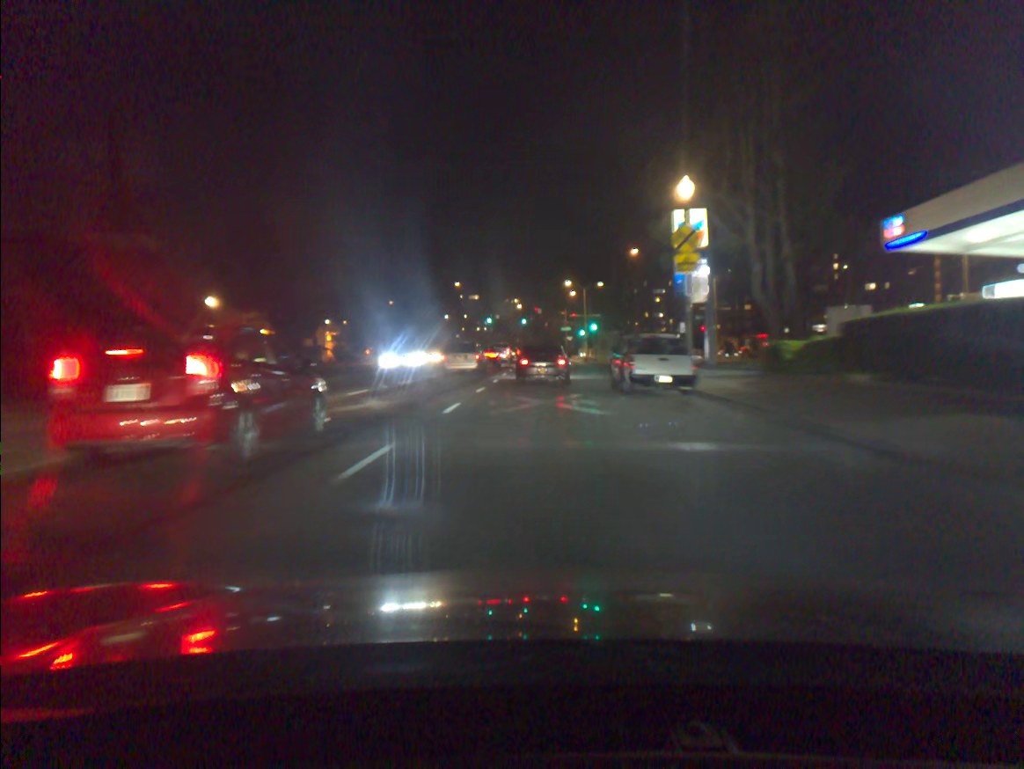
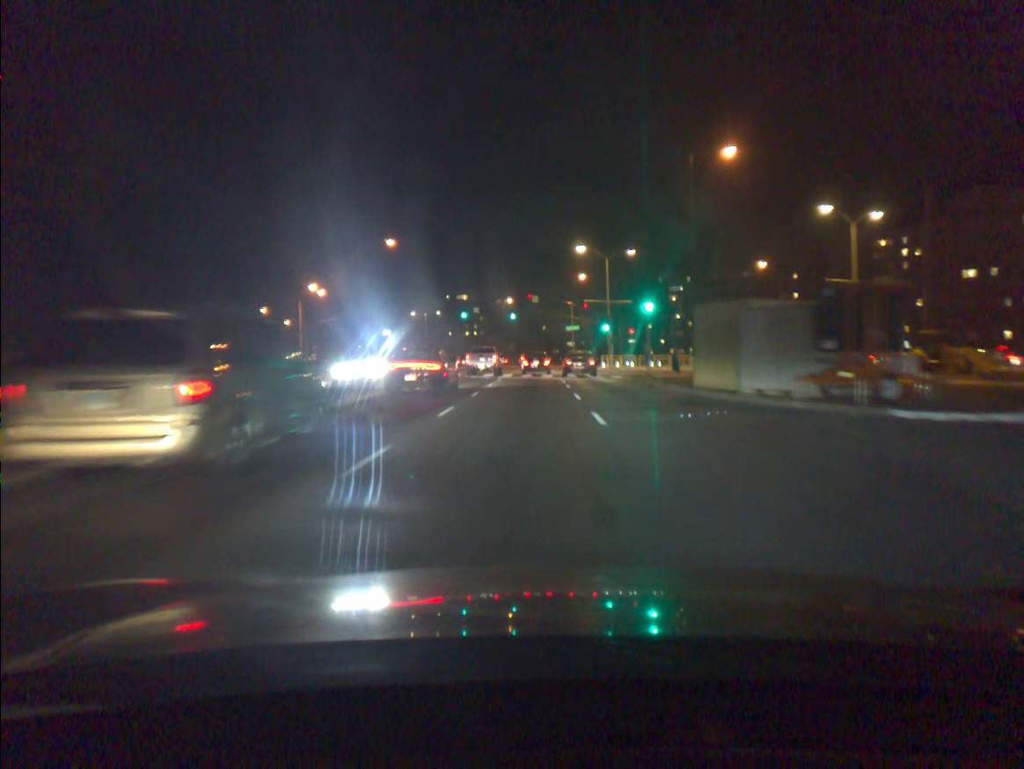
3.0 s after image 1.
(0.0, +44.6) m; 0°
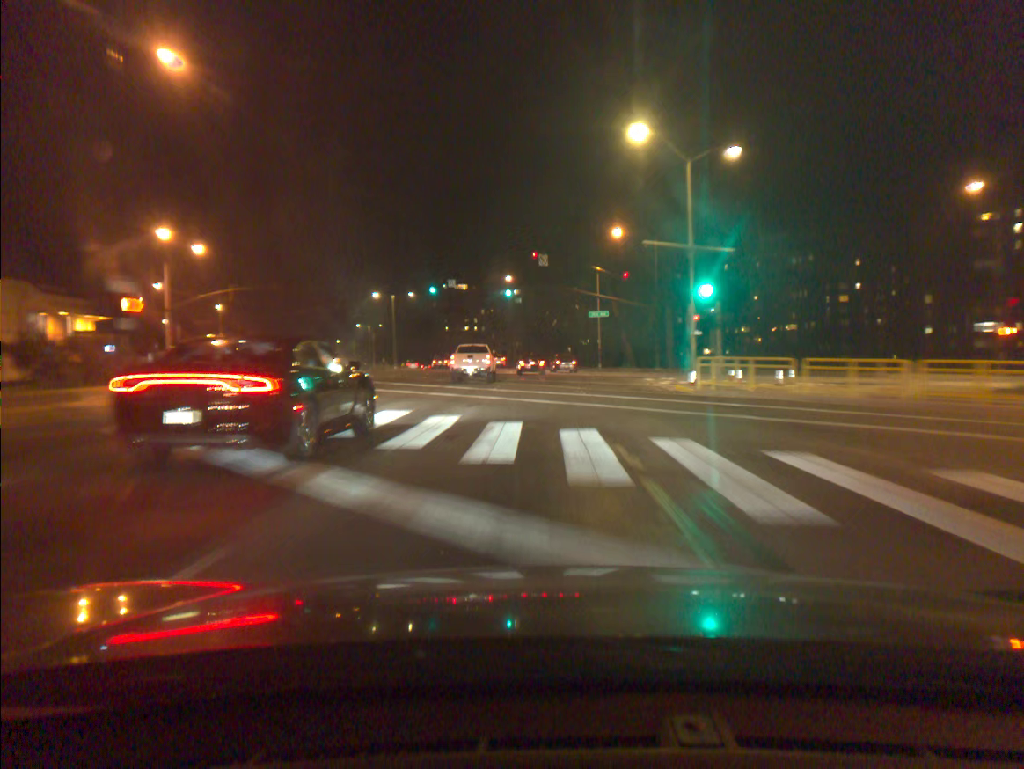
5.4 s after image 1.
(-0.2, +35.5) m; -1°
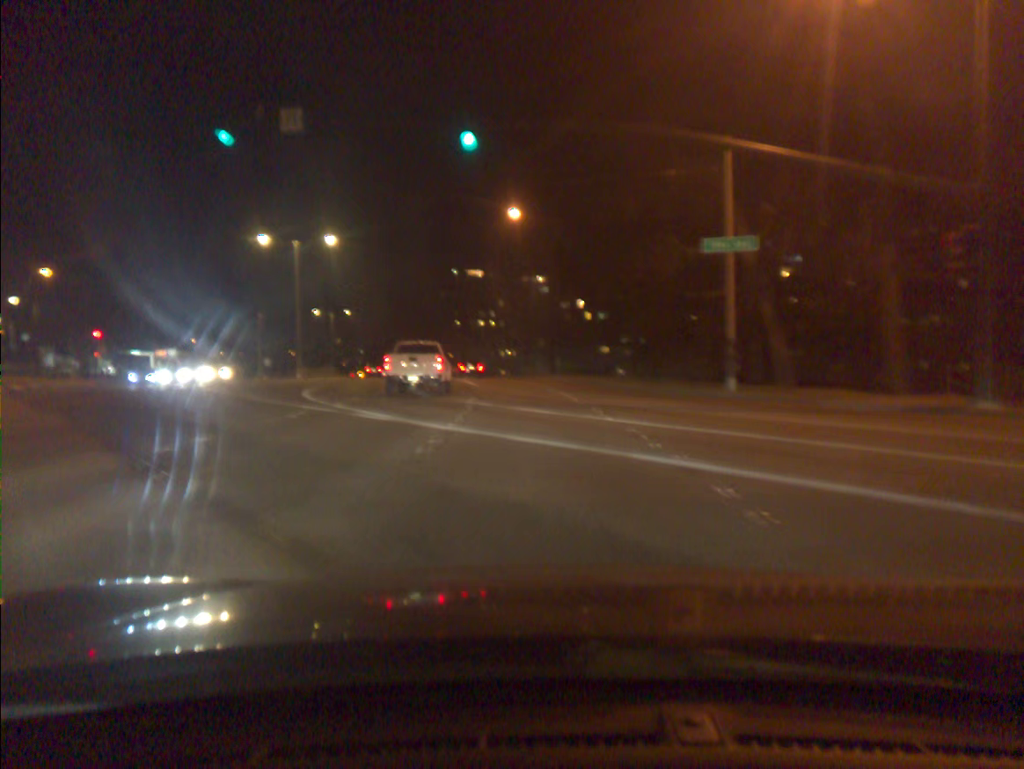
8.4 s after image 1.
(-0.3, +45.8) m; -2°
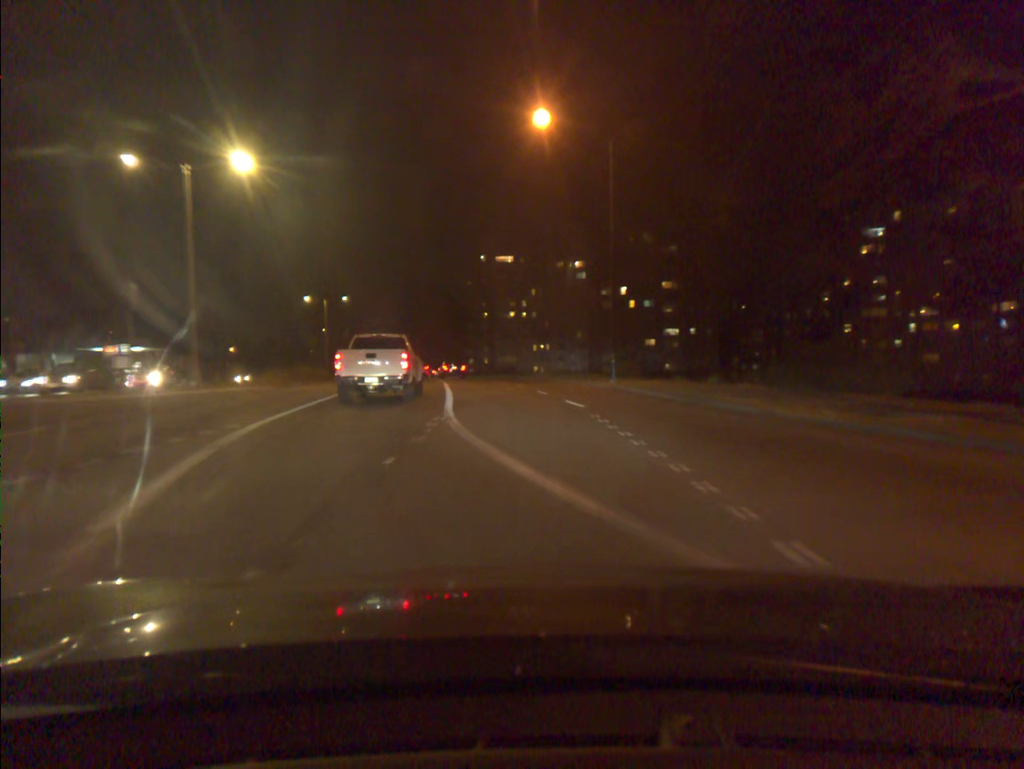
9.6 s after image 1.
(-0.4, +20.4) m; -2°
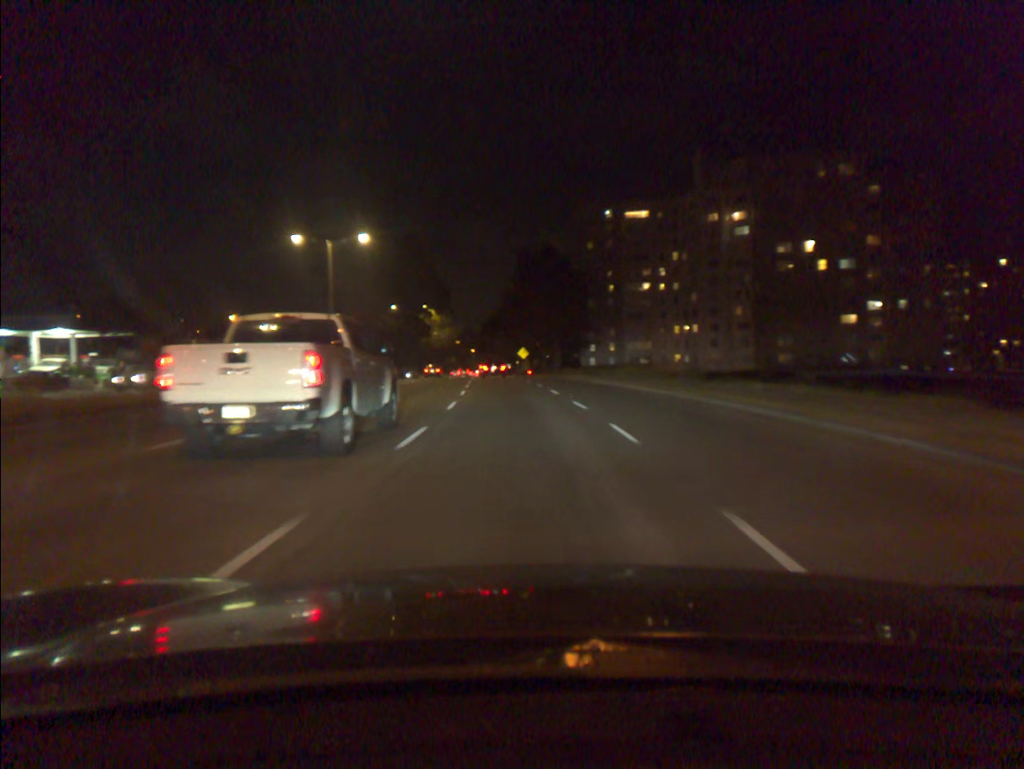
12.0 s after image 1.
(-3.6, +43.4) m; -9°
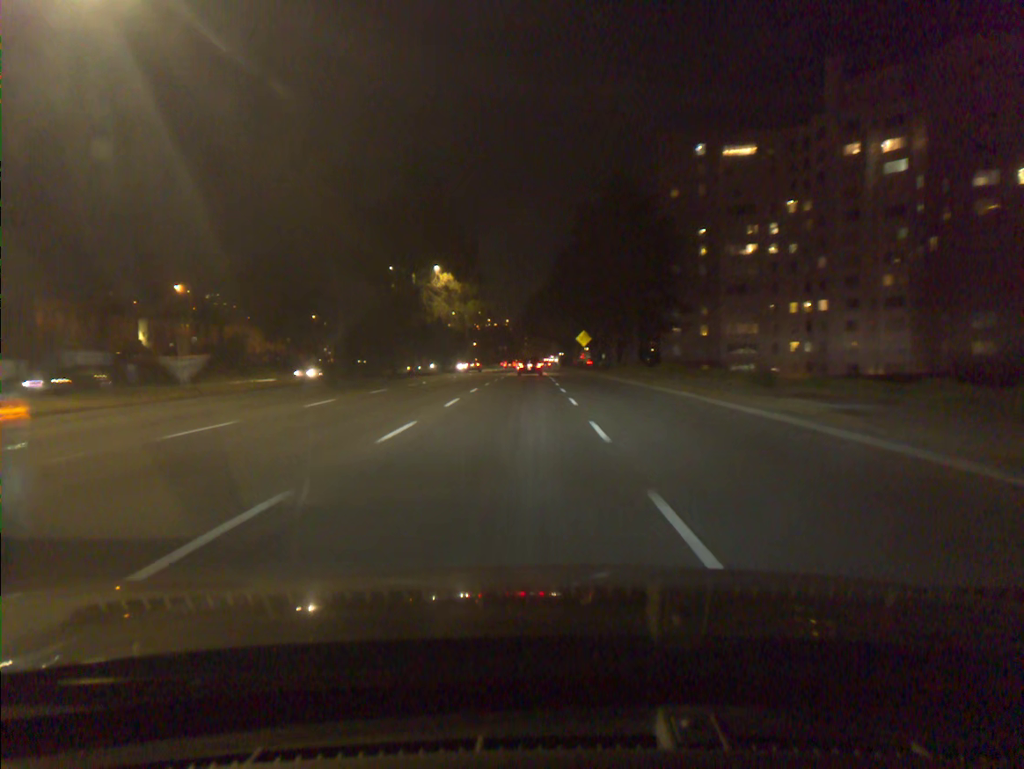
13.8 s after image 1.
(-1.3, +36.3) m; -4°
